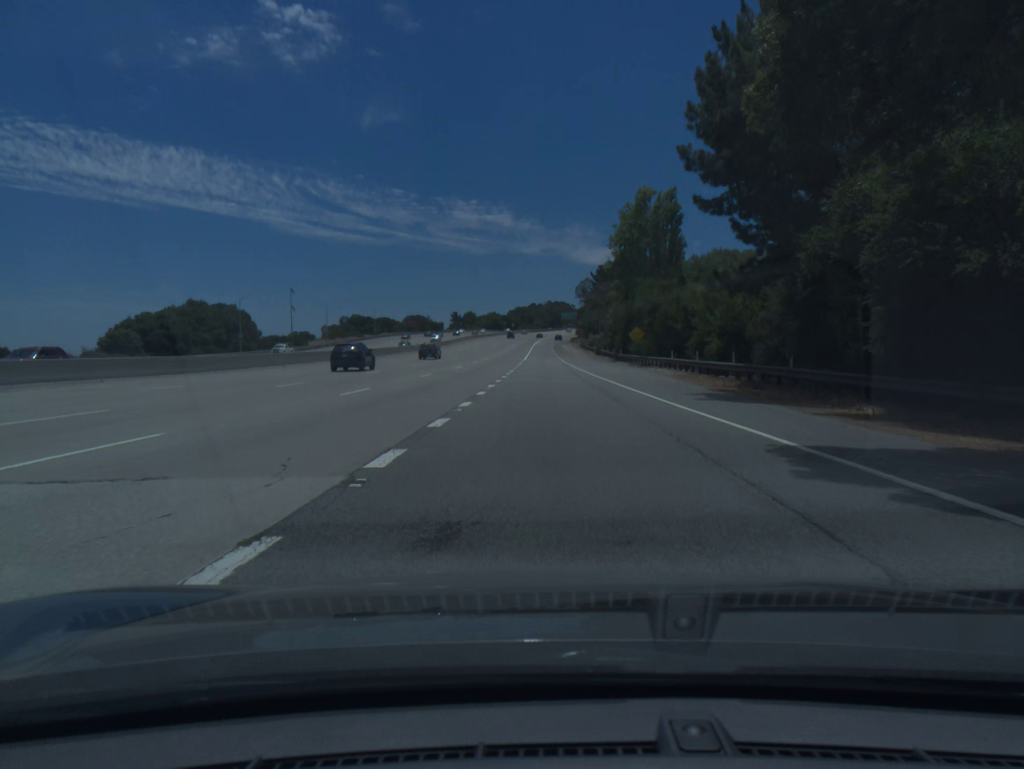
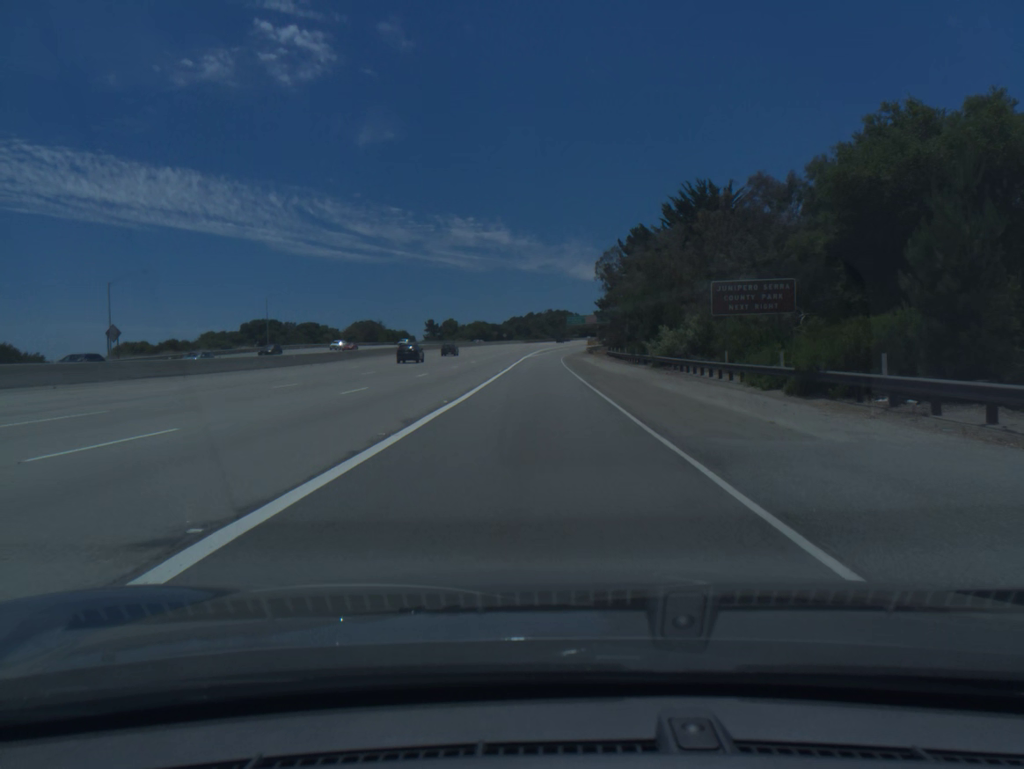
(+0.3, +85.2) m; 0°
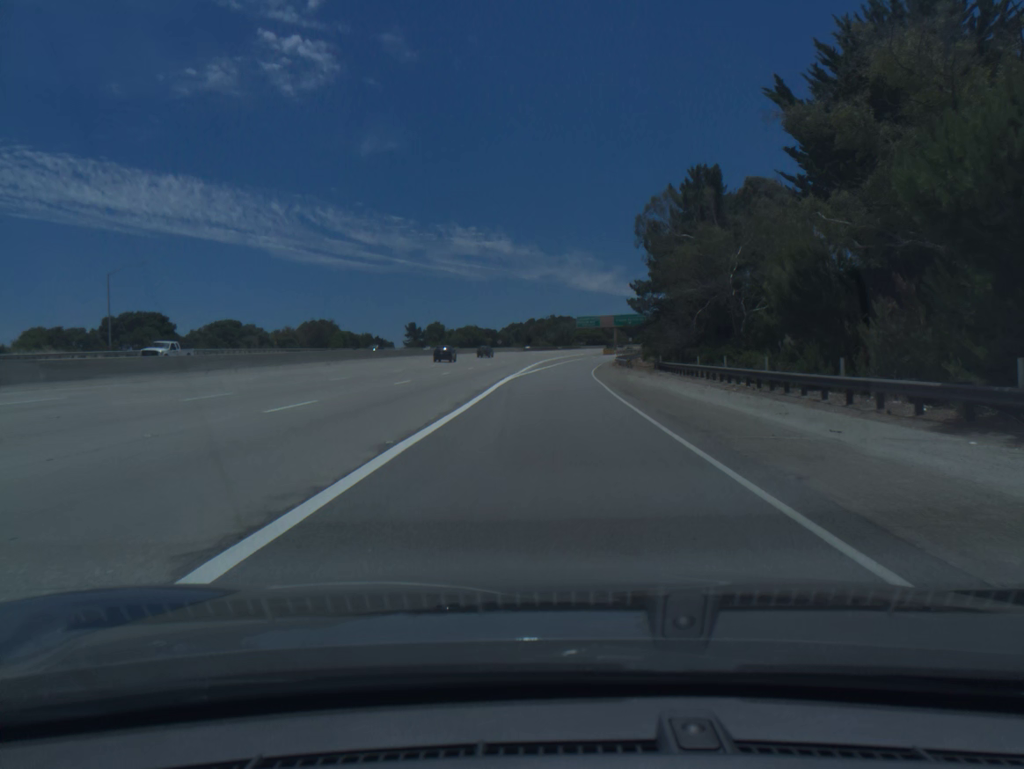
(-0.3, +50.3) m; 0°
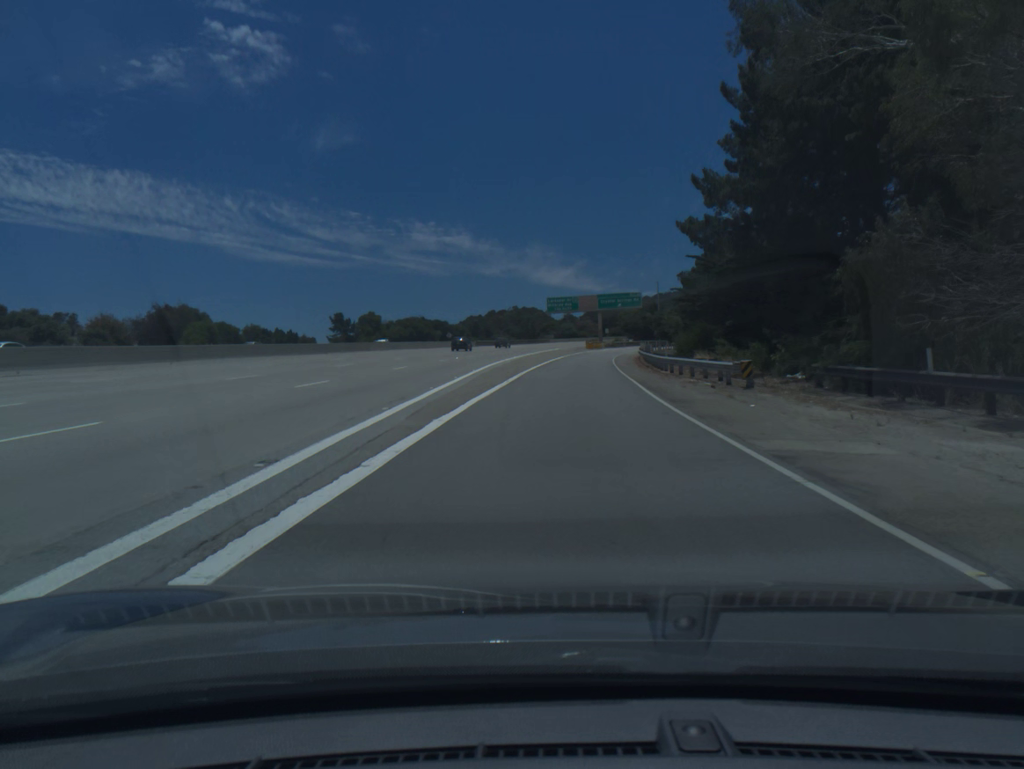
(+0.9, +49.8) m; +3°
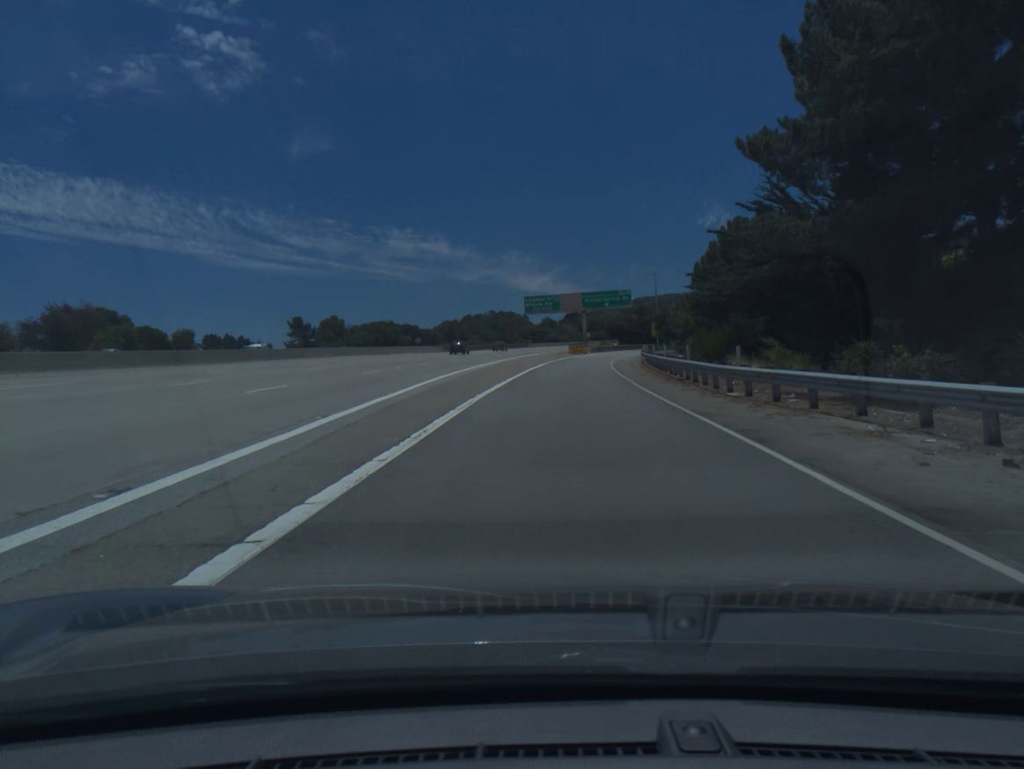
(+0.2, +16.2) m; +1°
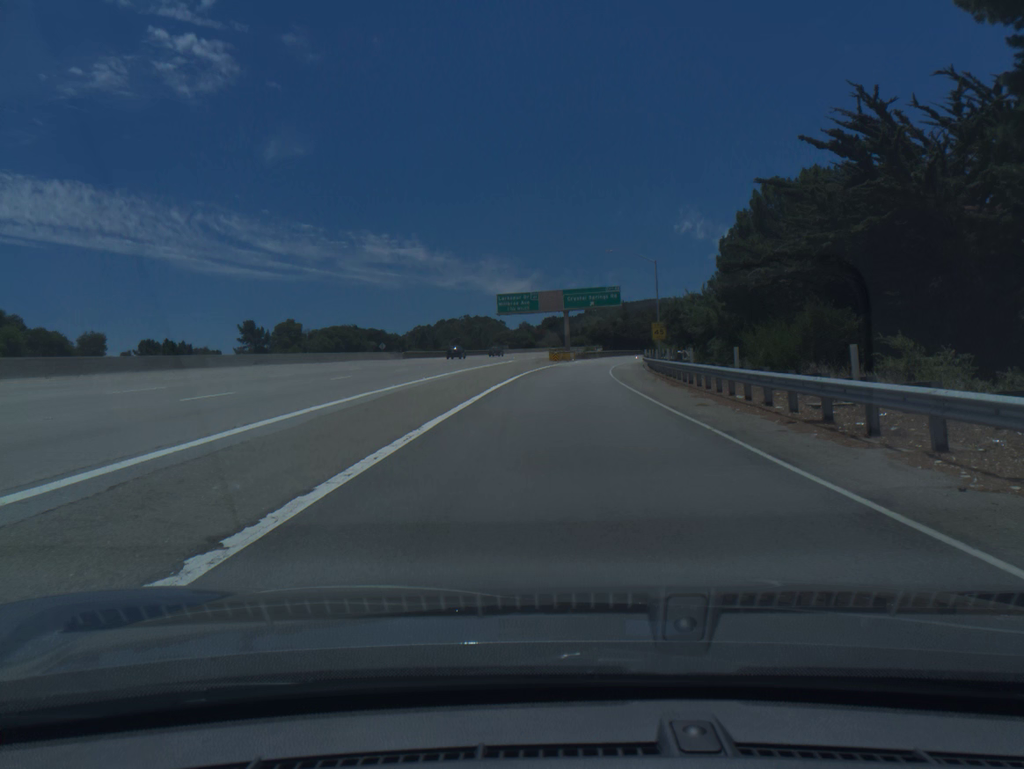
(+0.2, +15.9) m; +2°
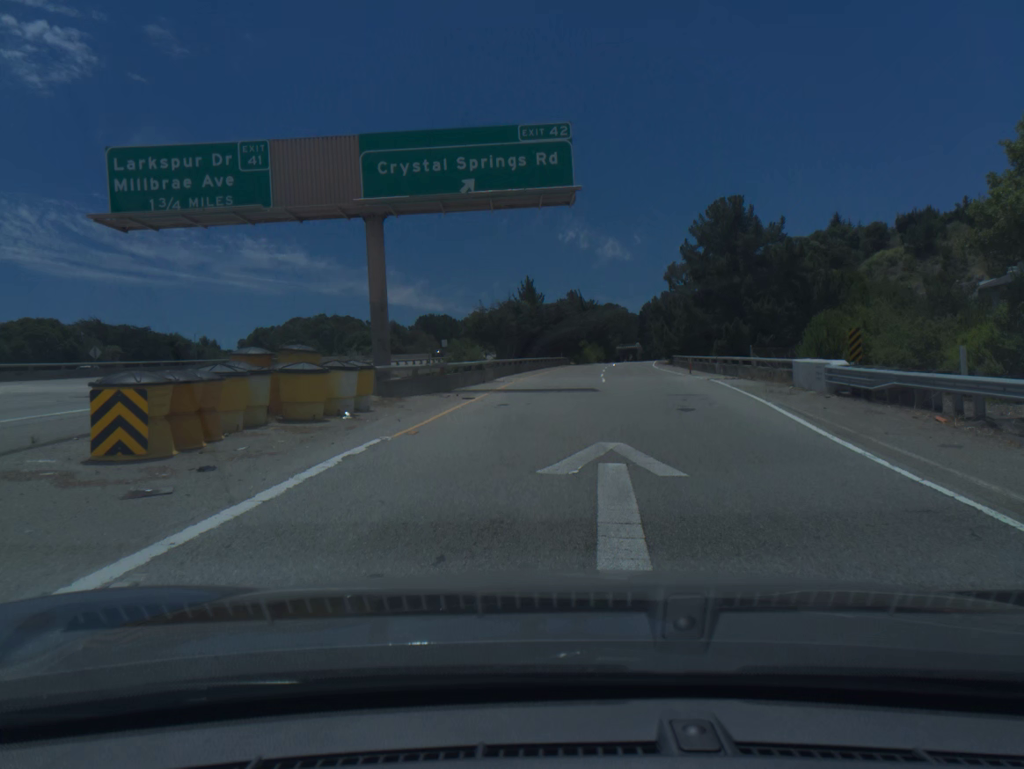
(+4.8, +73.9) m; +8°
